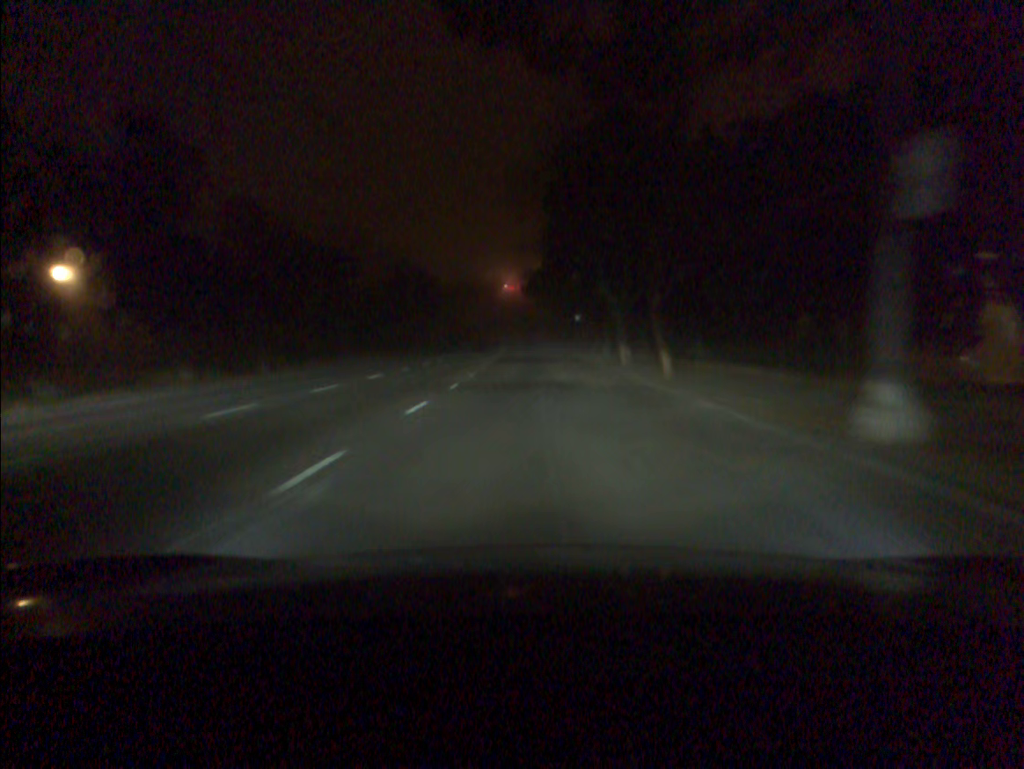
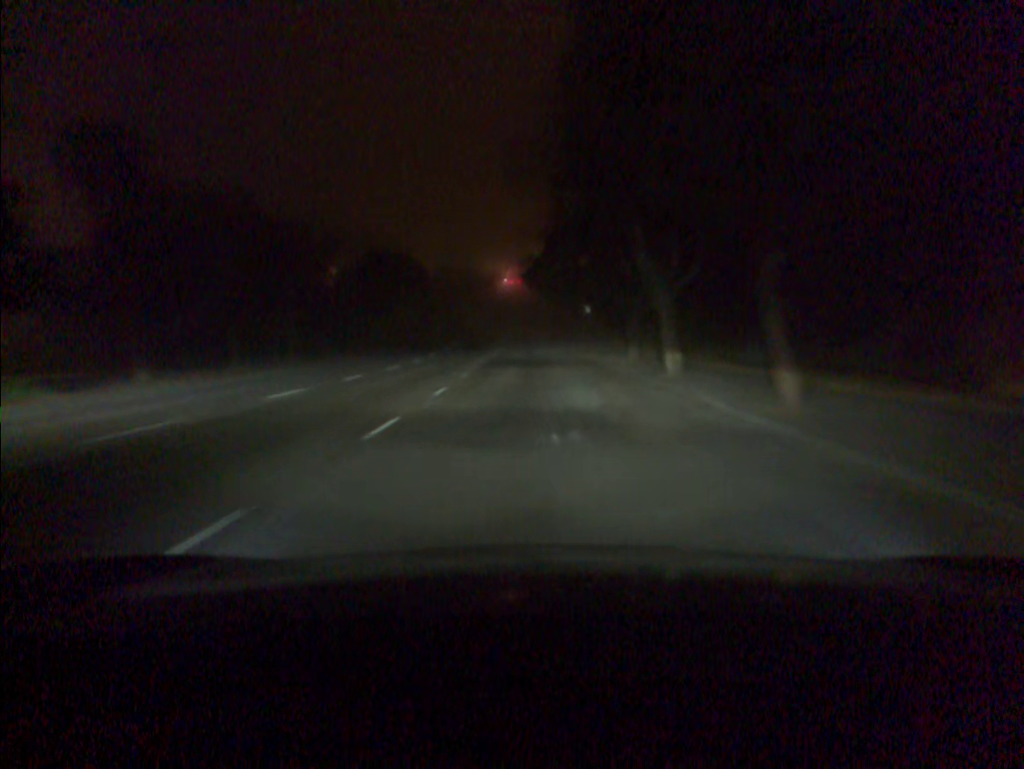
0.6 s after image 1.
(0.0, +10.8) m; 0°
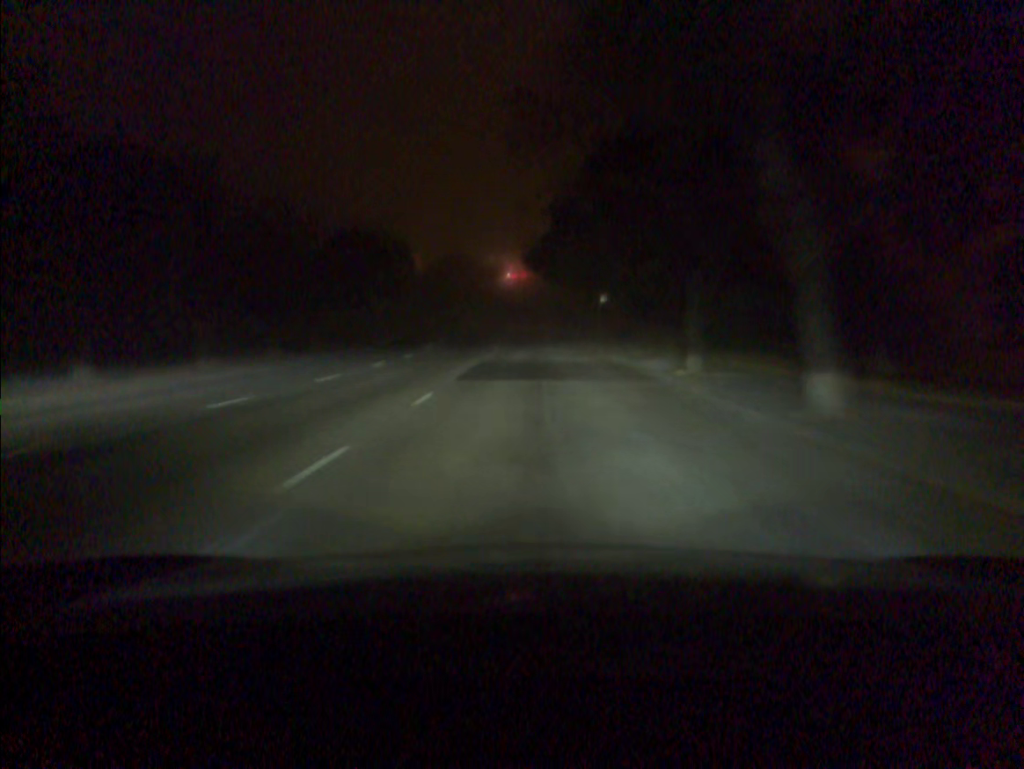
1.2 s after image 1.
(0.0, +11.2) m; 0°
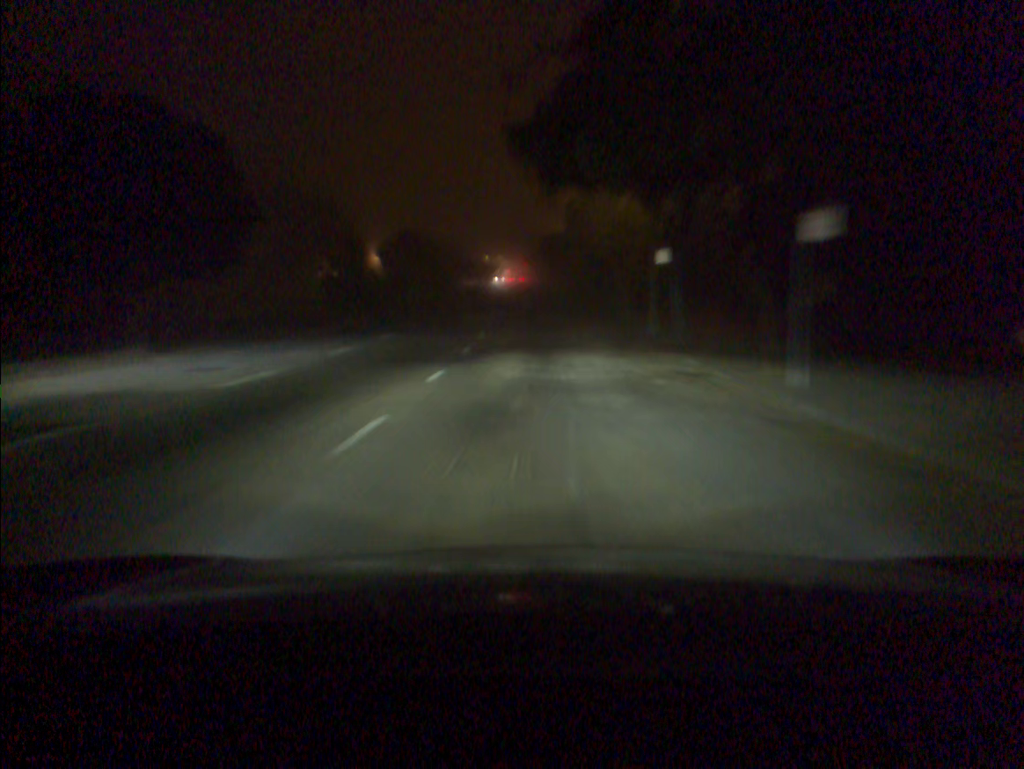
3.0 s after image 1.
(+0.1, +35.2) m; 0°
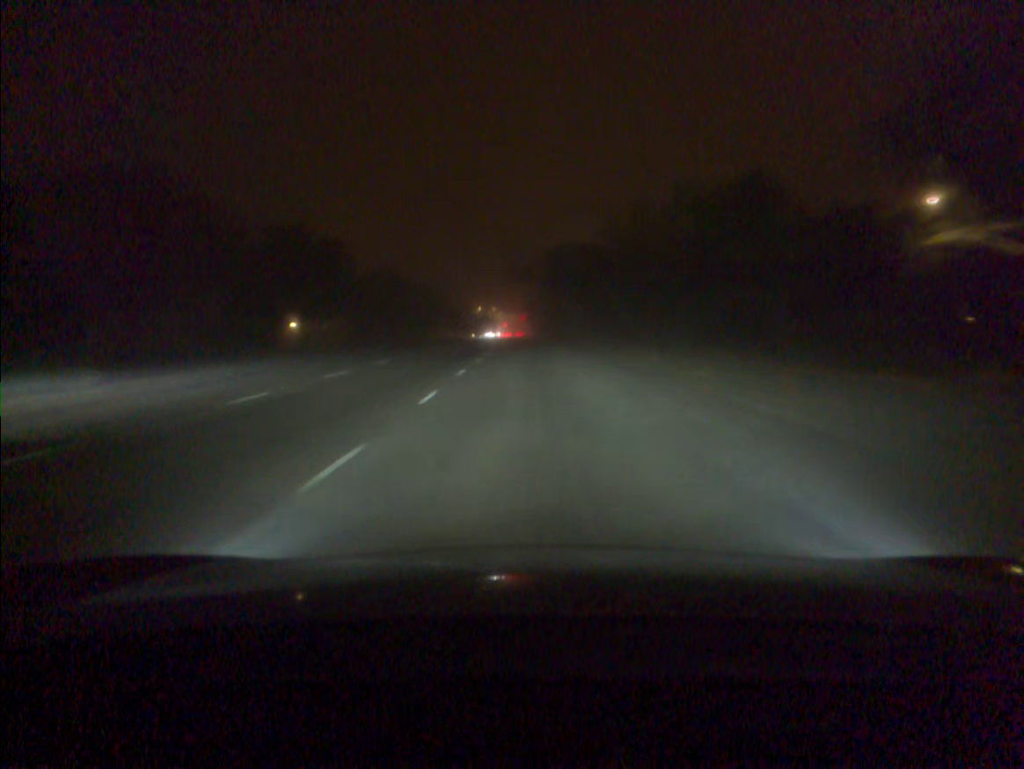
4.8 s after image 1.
(+0.1, +36.5) m; 0°
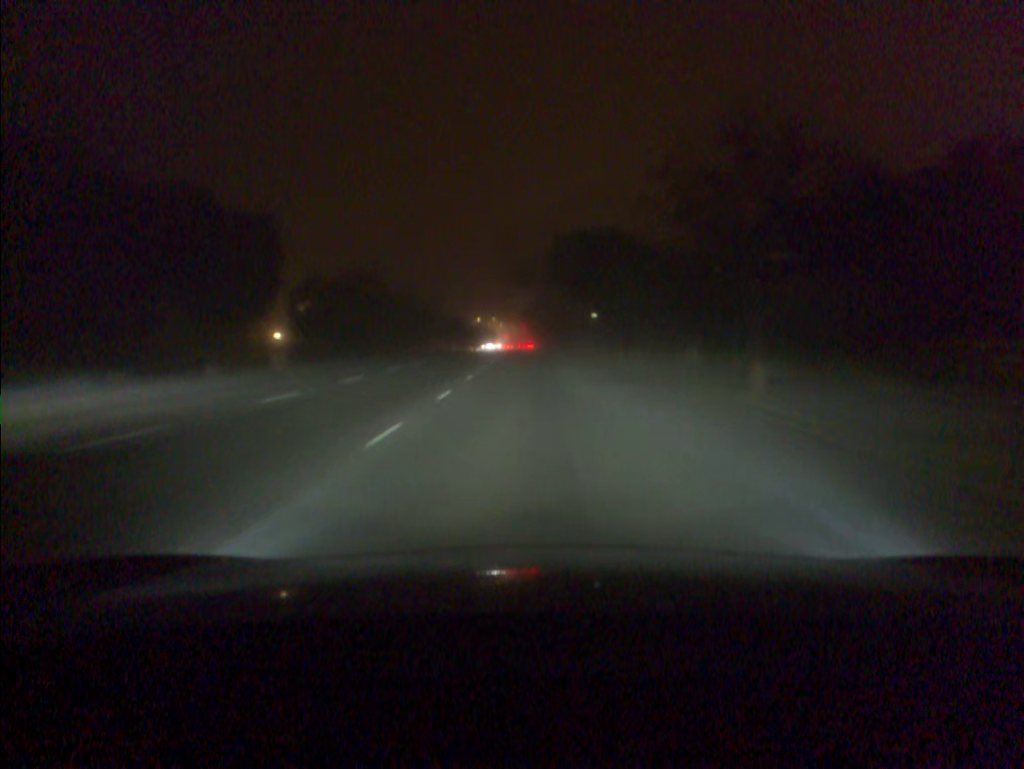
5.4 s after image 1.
(0.0, +12.1) m; 0°
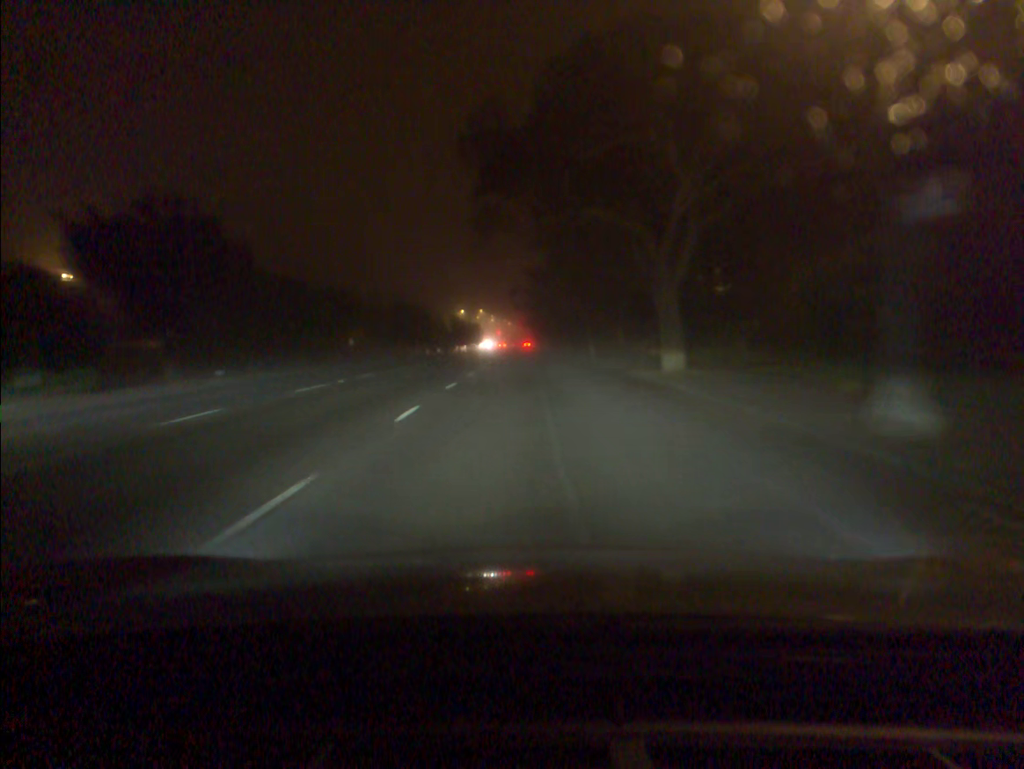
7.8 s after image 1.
(+0.1, +47.6) m; 0°
